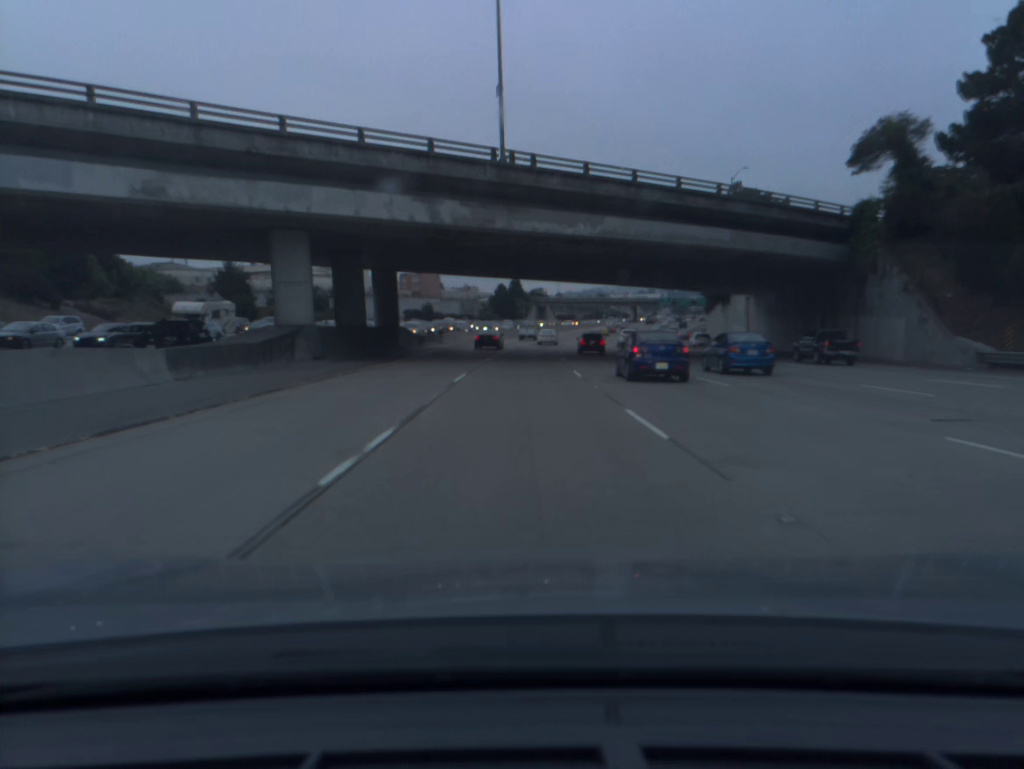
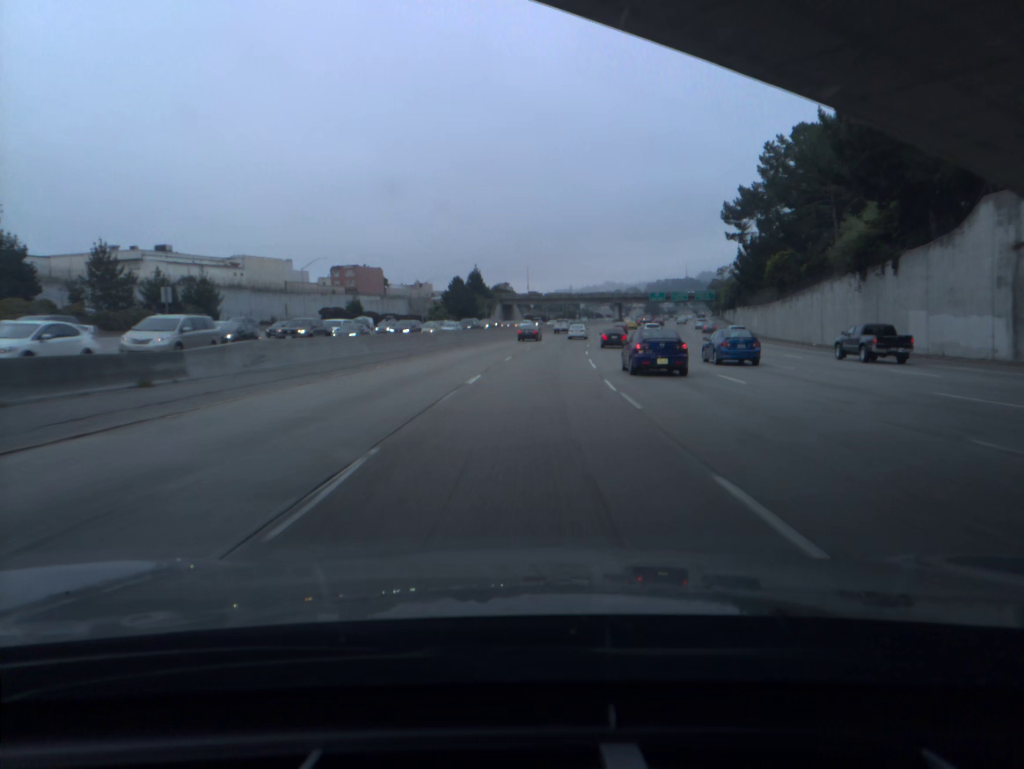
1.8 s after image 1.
(+0.6, +50.2) m; +2°
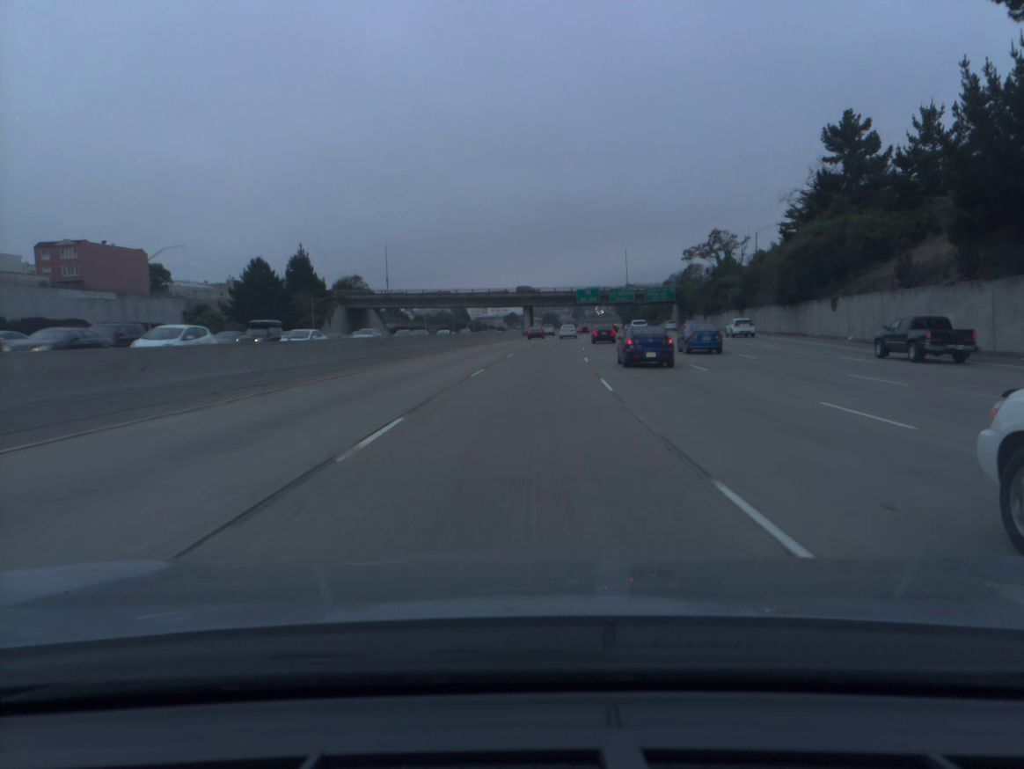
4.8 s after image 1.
(+6.1, +83.8) m; +8°
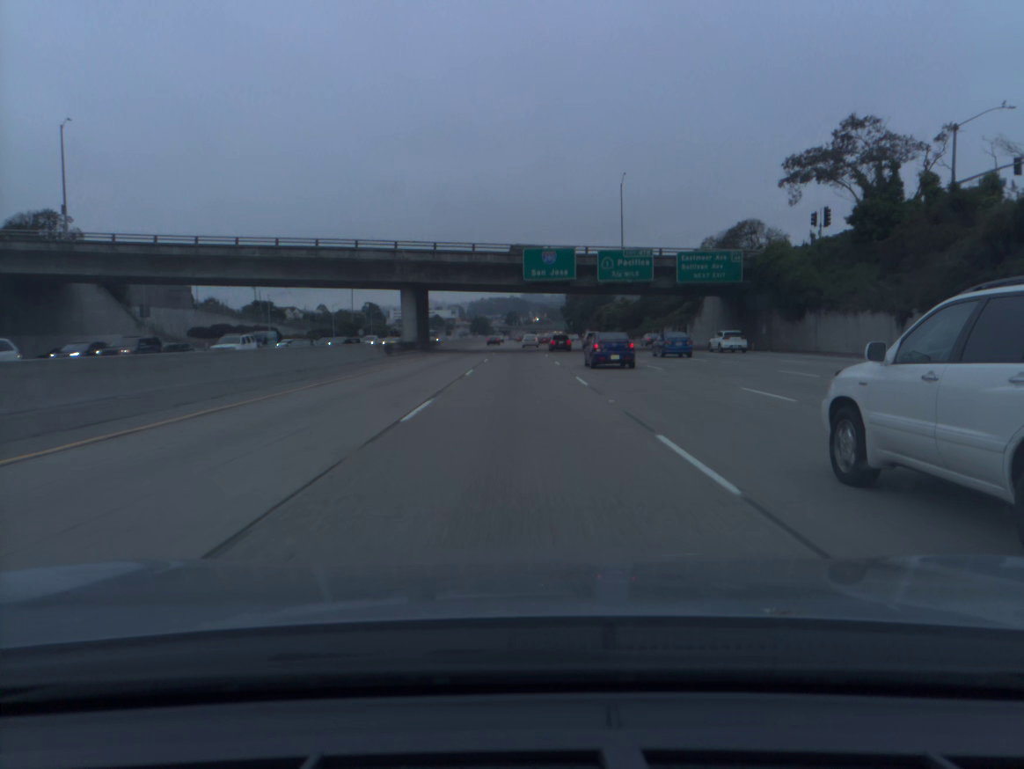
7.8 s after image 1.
(+4.7, +83.6) m; +5°
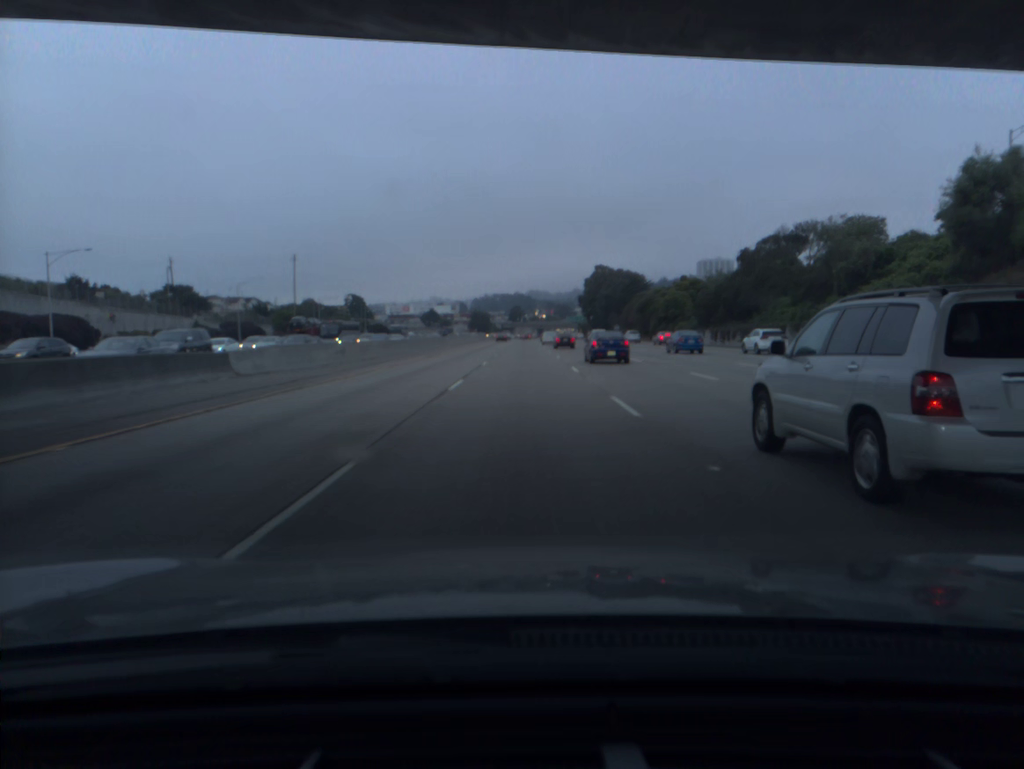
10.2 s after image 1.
(-0.2, +67.1) m; 0°
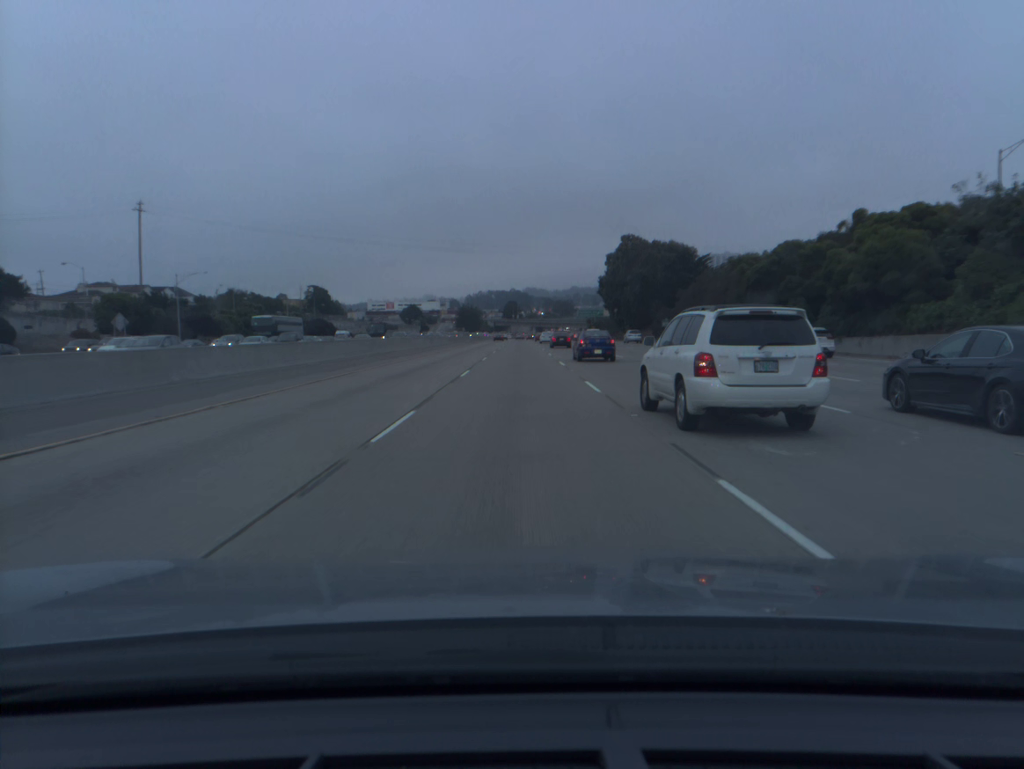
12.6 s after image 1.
(+0.2, +67.6) m; 0°
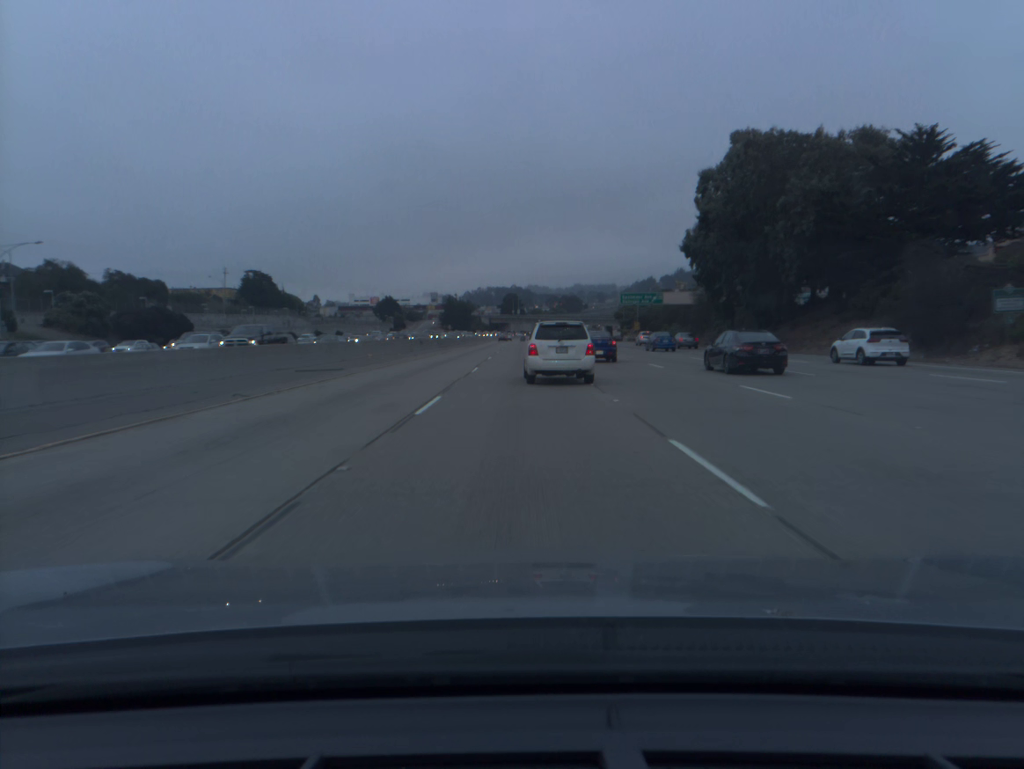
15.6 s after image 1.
(-0.3, +84.6) m; 0°
